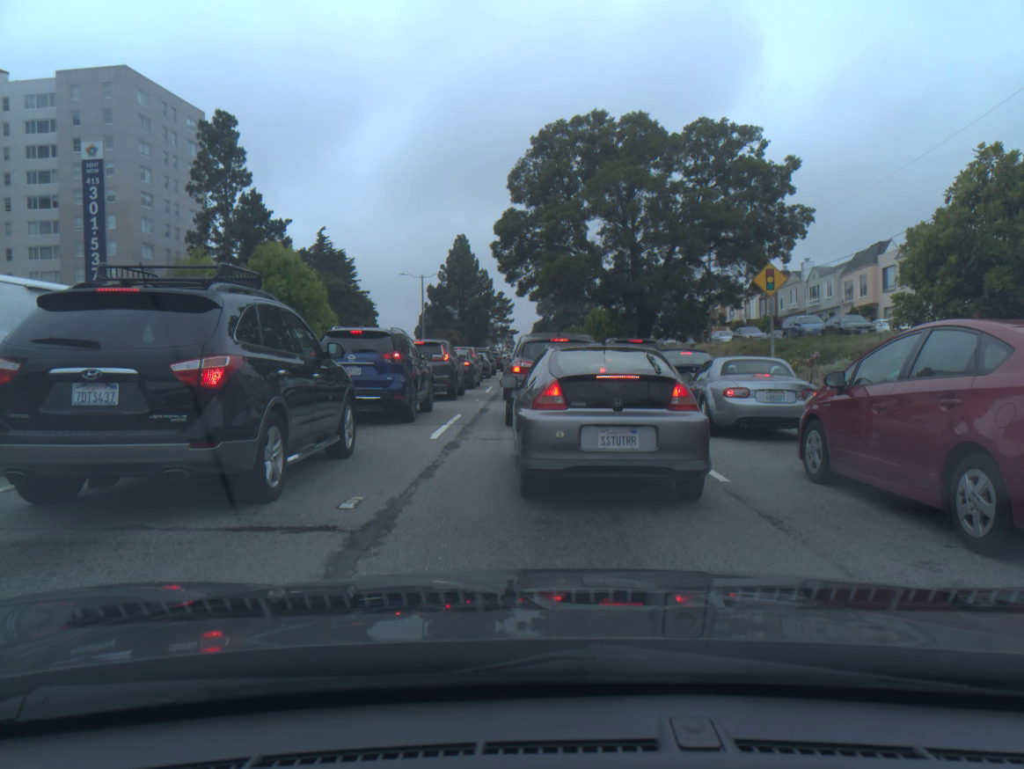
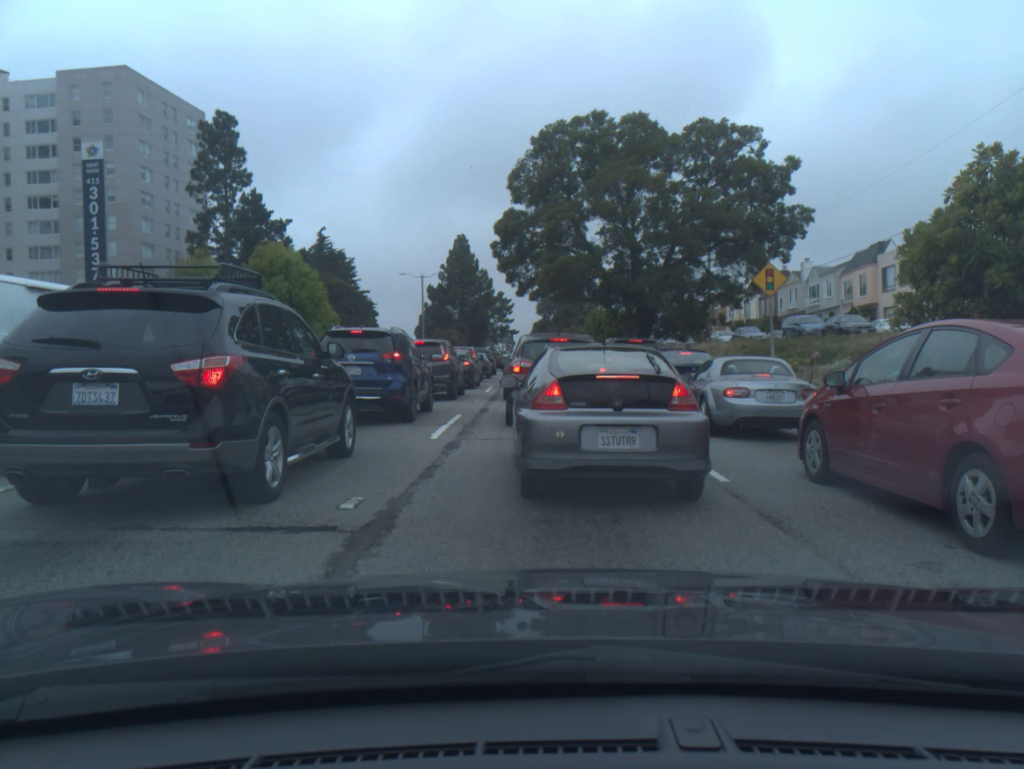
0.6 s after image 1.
(0.0, 0.0) m; 0°
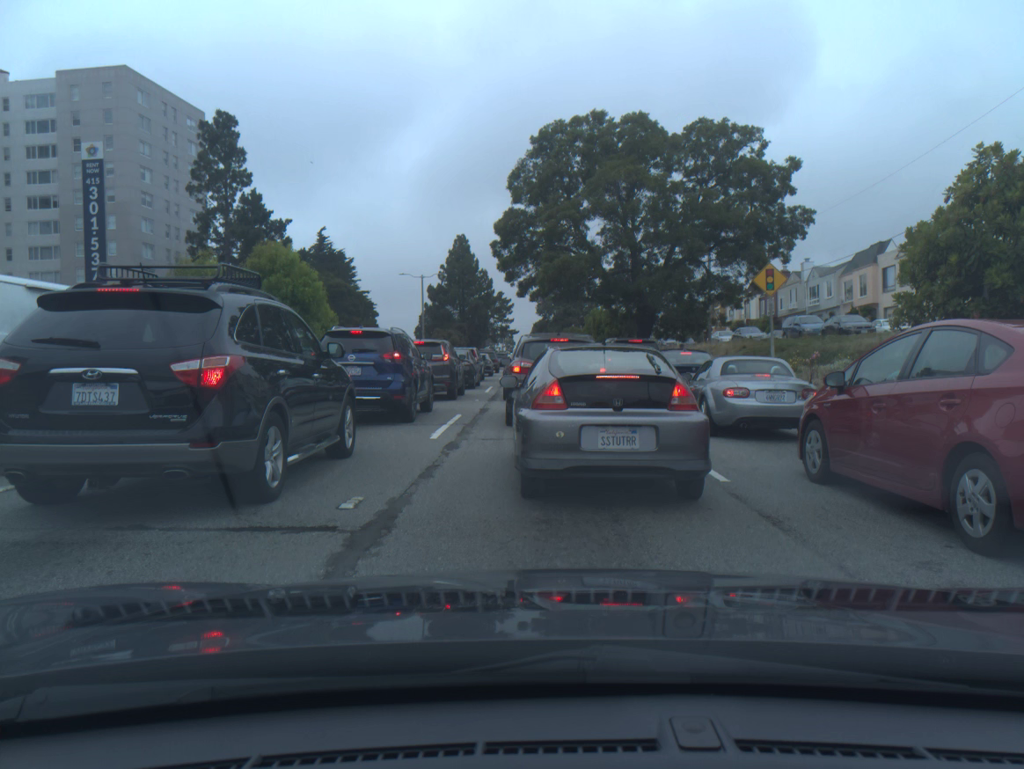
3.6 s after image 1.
(0.0, 0.0) m; 0°
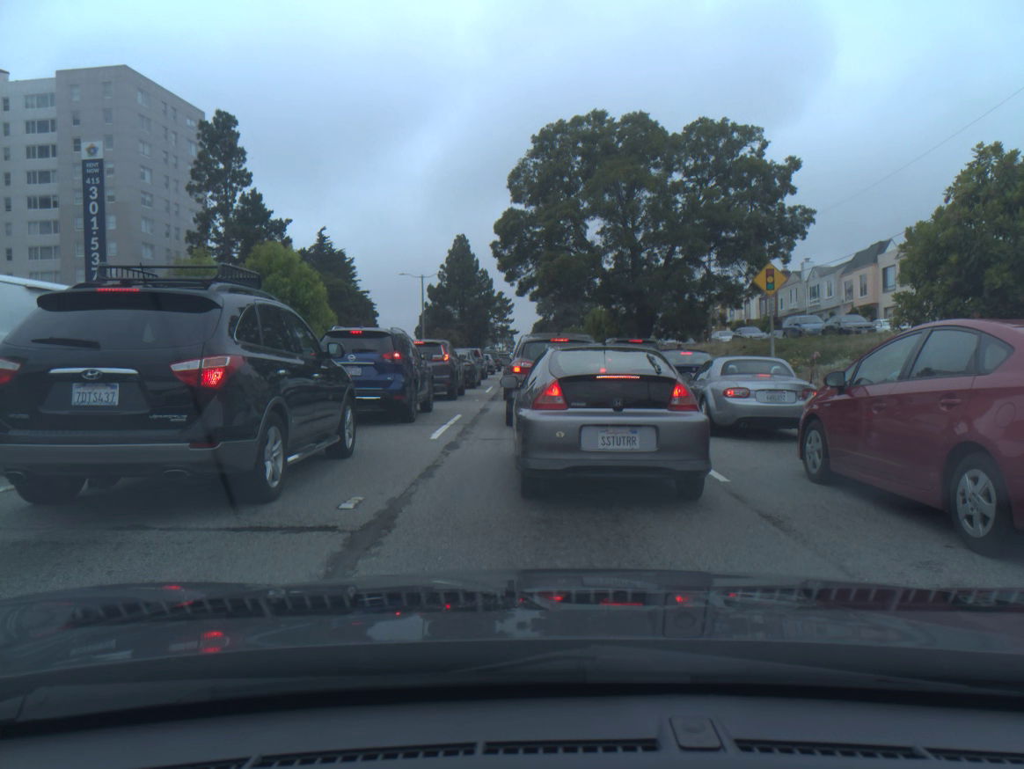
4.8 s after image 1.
(0.0, 0.0) m; 0°
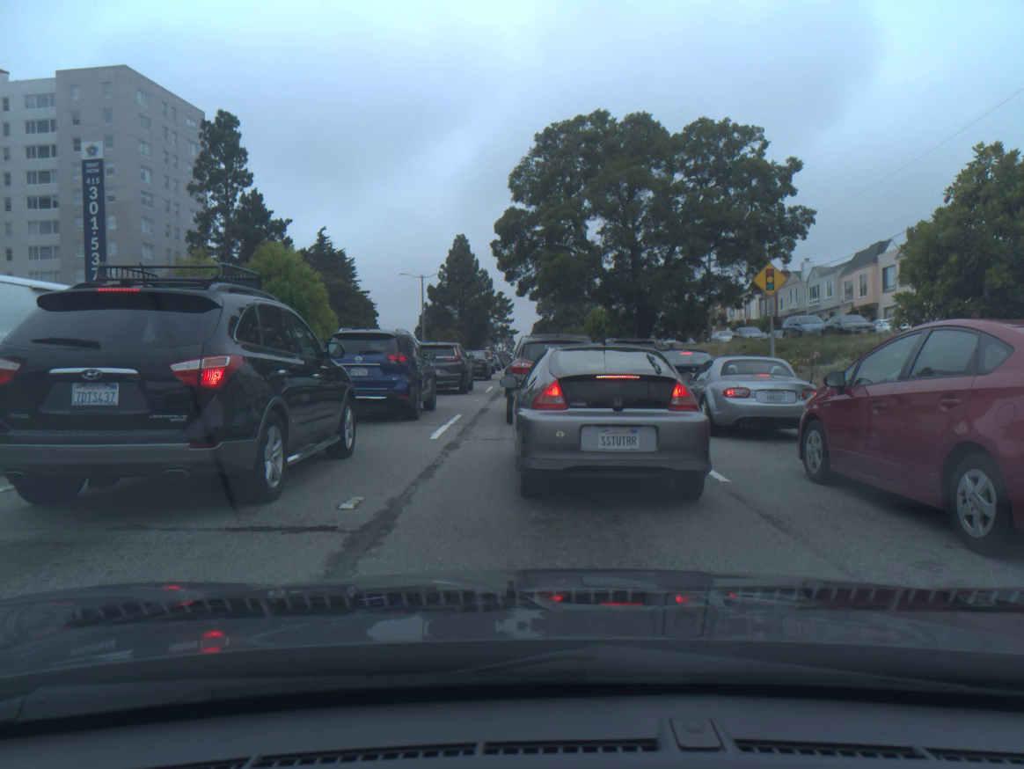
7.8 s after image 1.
(0.0, 0.0) m; 0°
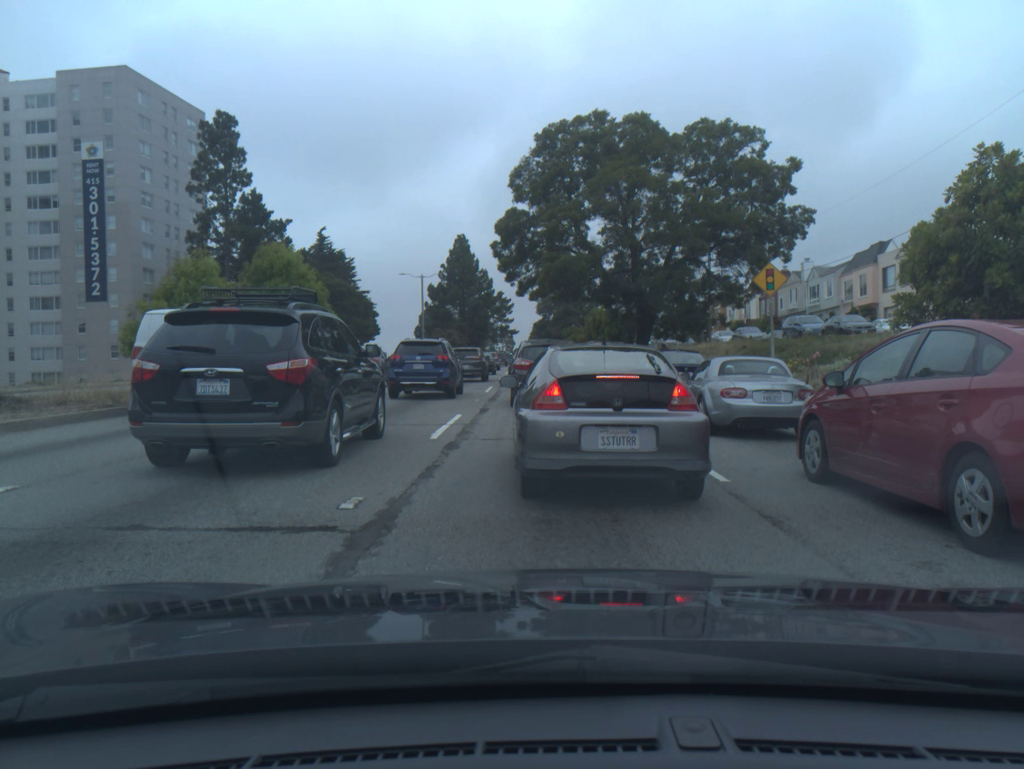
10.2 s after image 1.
(0.0, 0.0) m; 0°
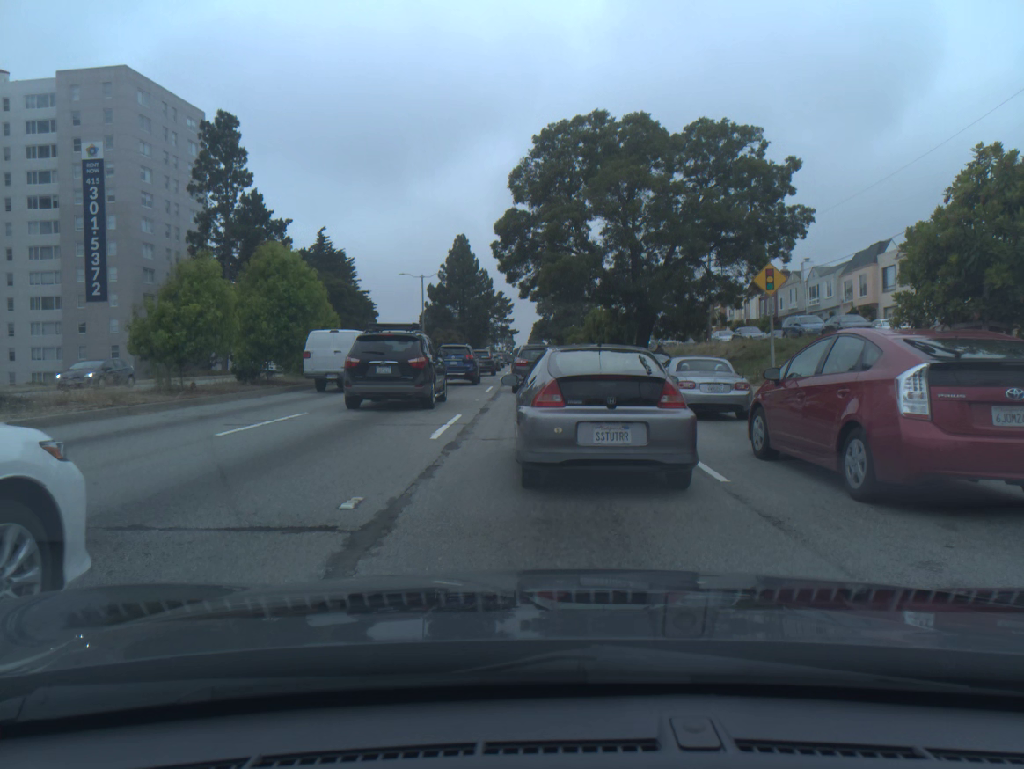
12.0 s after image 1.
(0.0, 0.0) m; 0°
